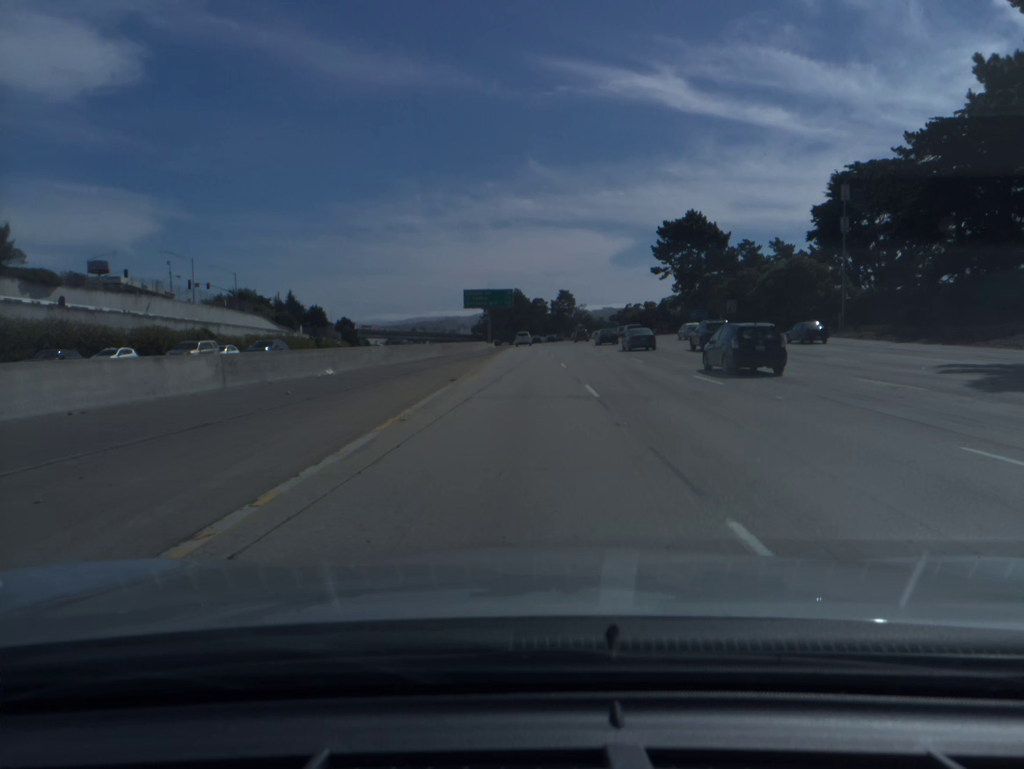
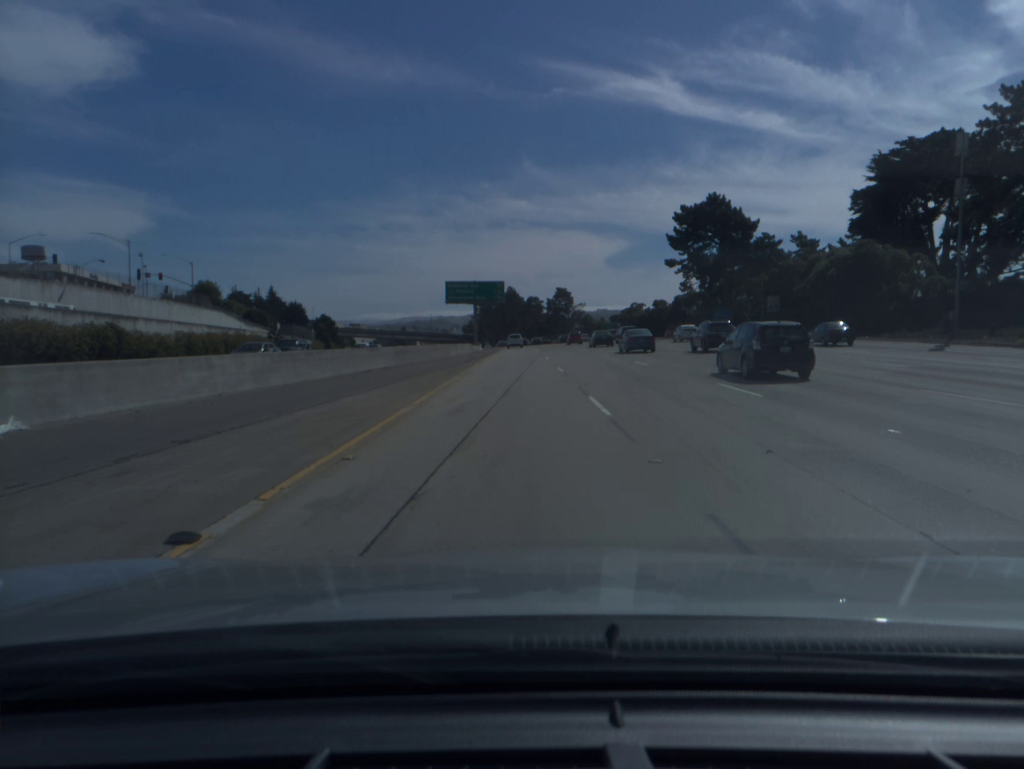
(0.0, +18.4) m; 0°
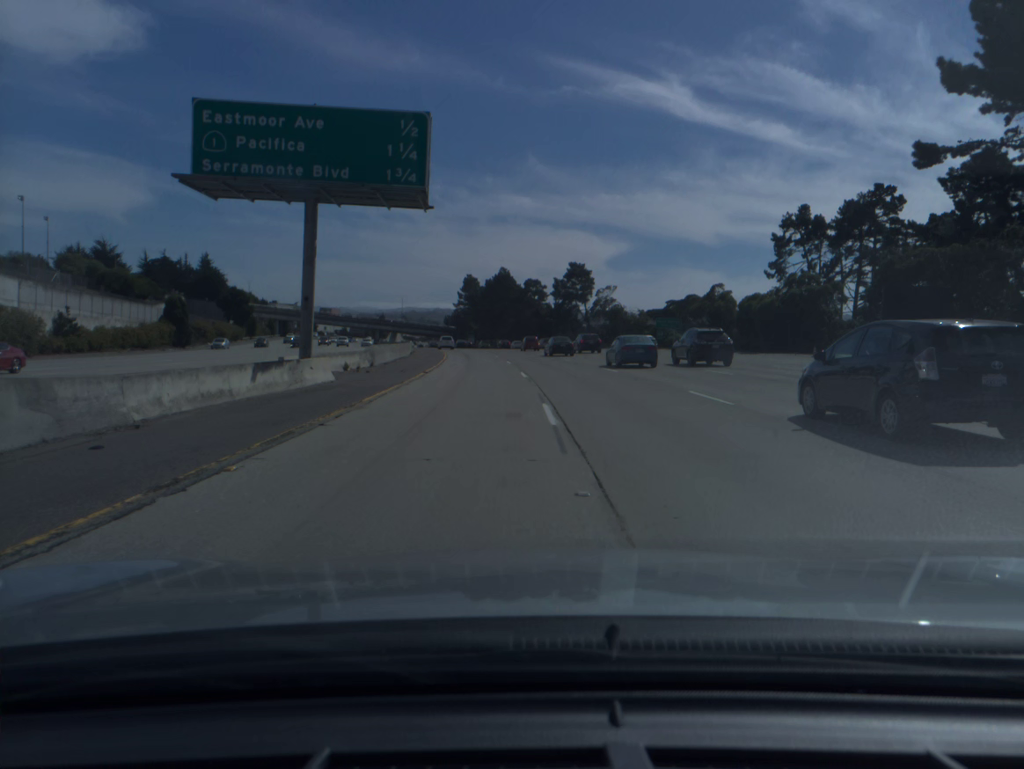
(+0.7, +73.8) m; 0°
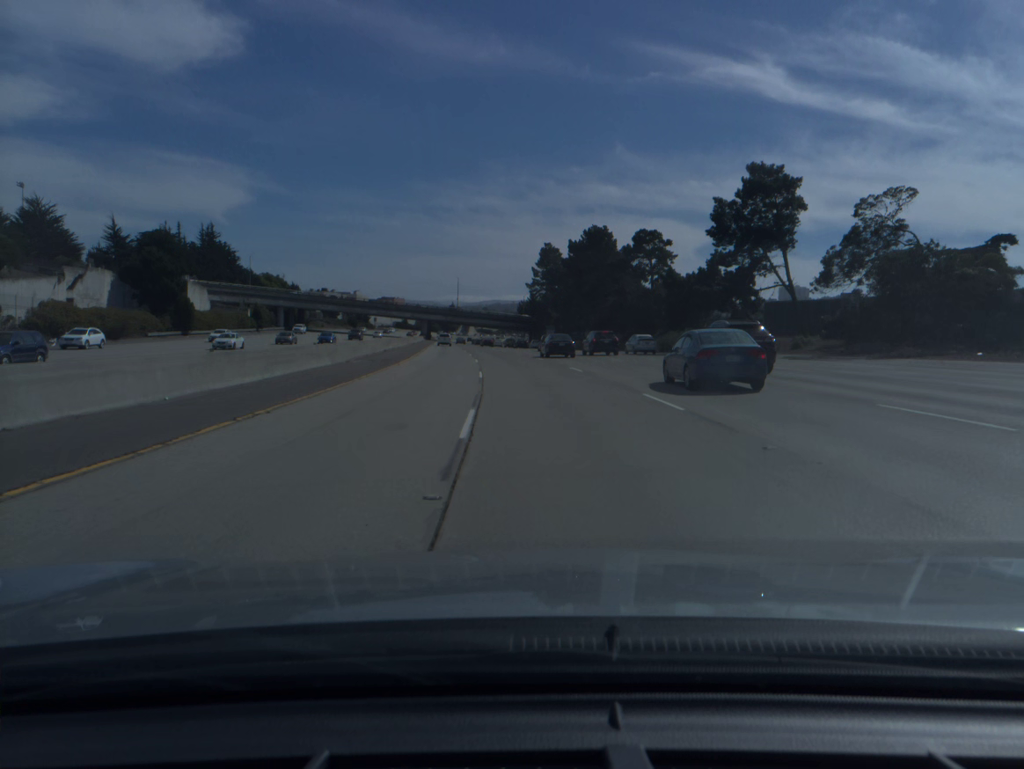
(-3.0, +74.8) m; -6°
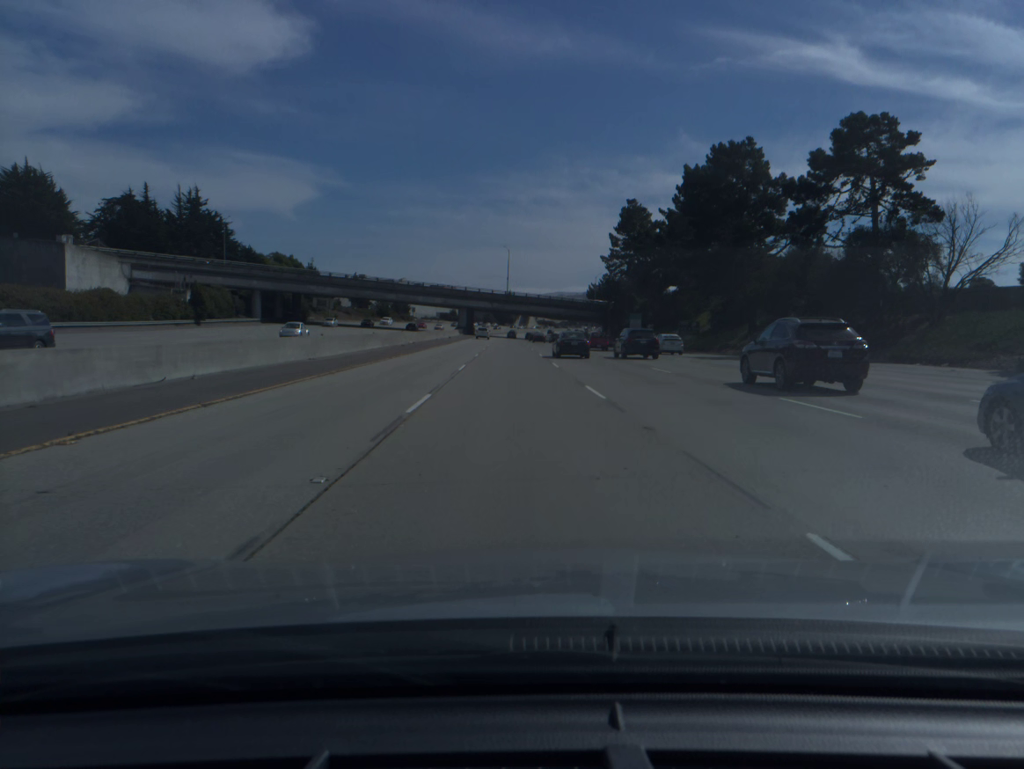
(-2.3, +55.8) m; -5°
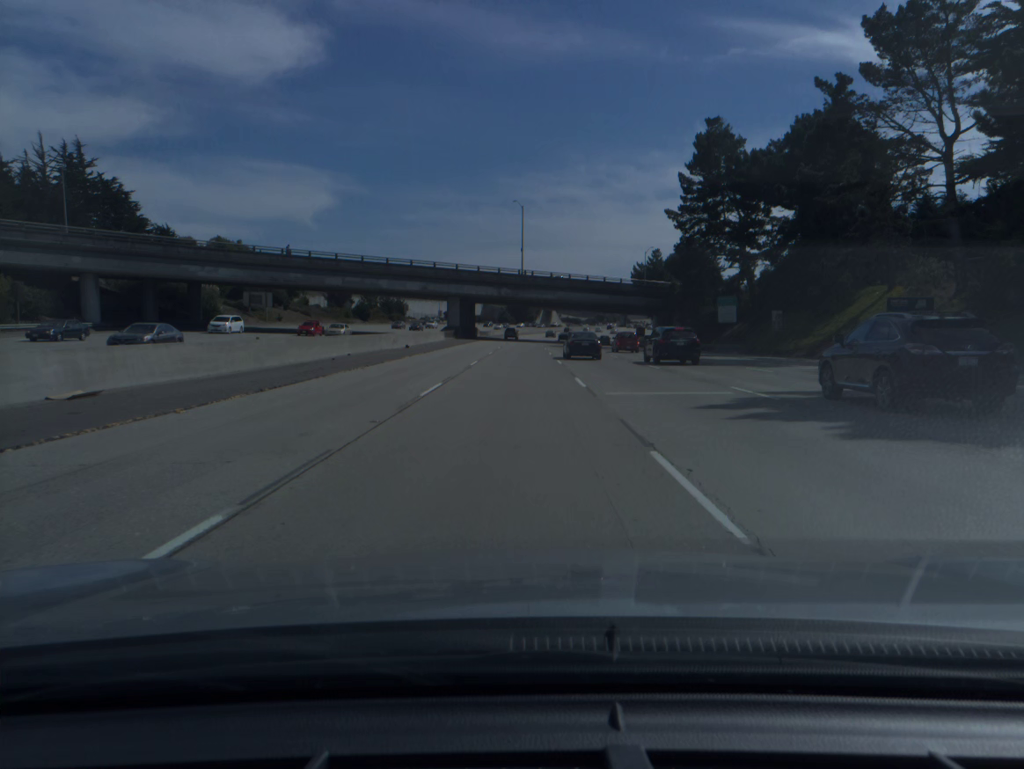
(-0.8, +54.7) m; -1°
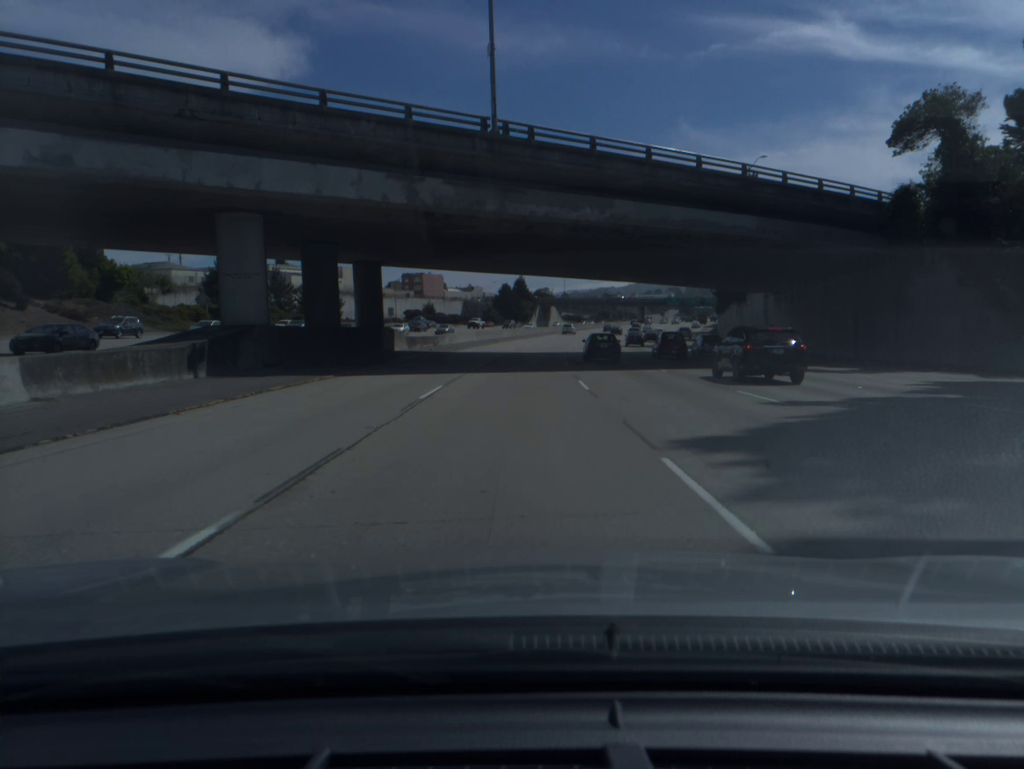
(-0.2, +73.2) m; 0°
